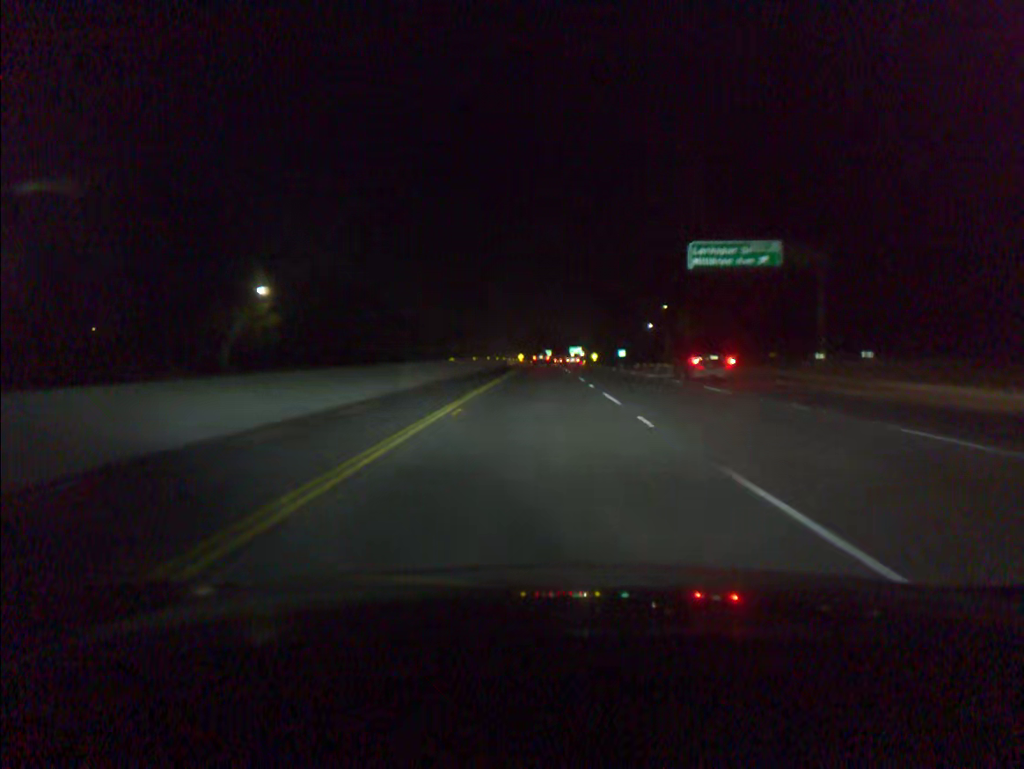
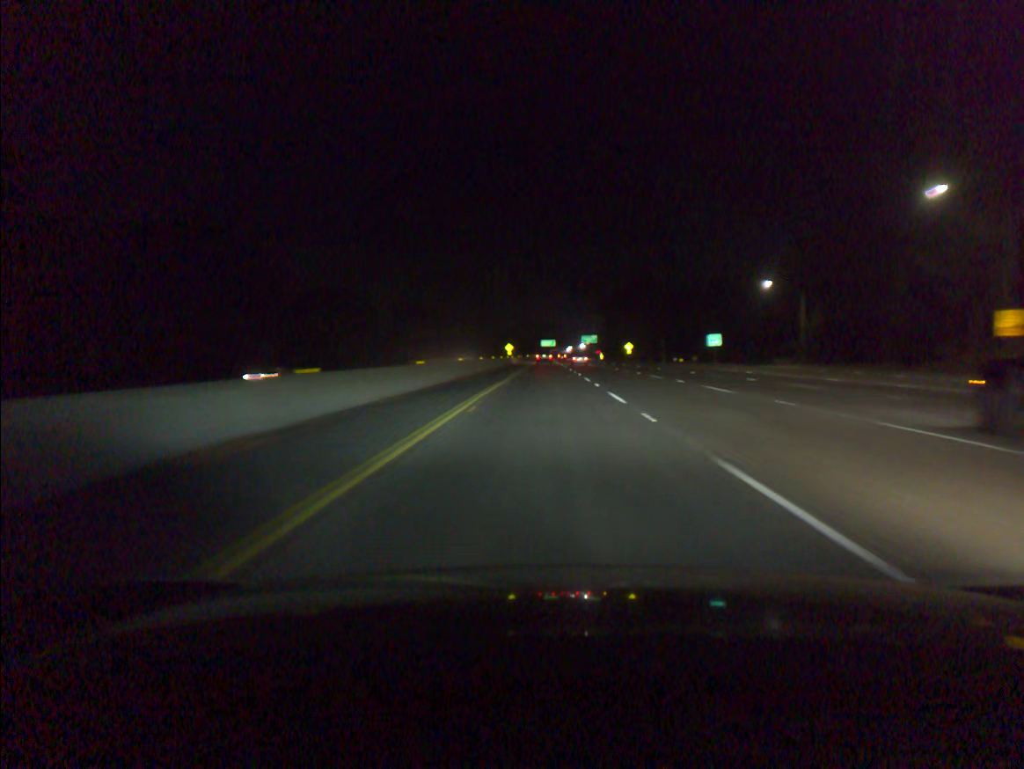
(-0.1, +101.2) m; 0°
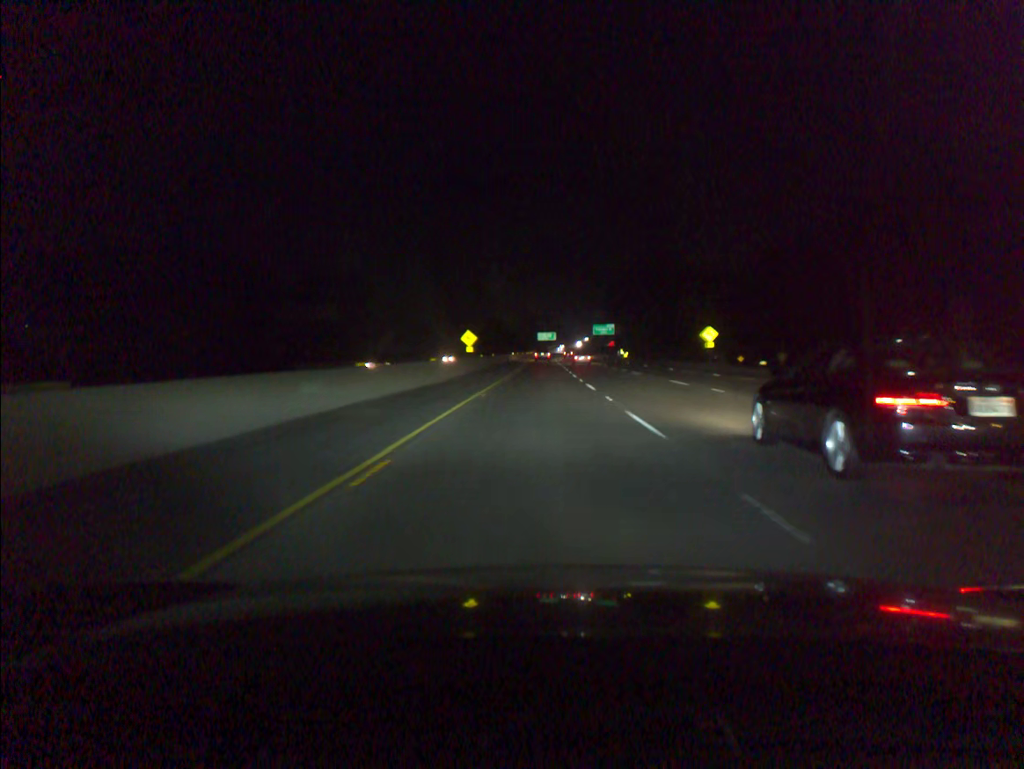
(+0.4, +81.4) m; 0°
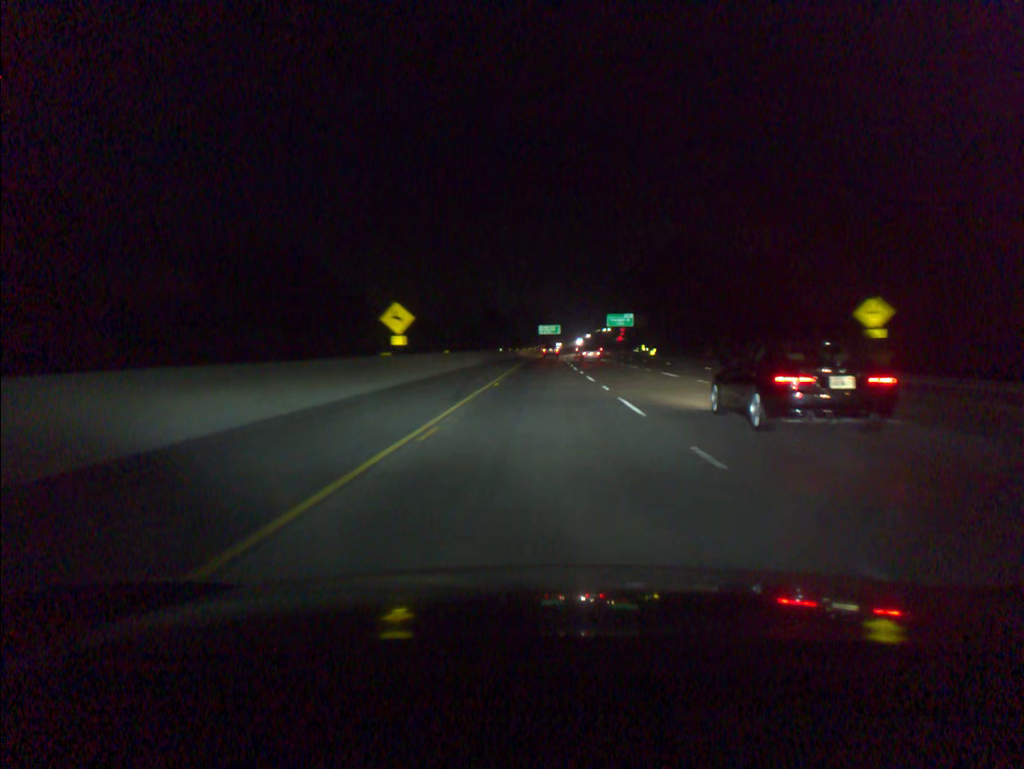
(-0.1, +40.6) m; 0°
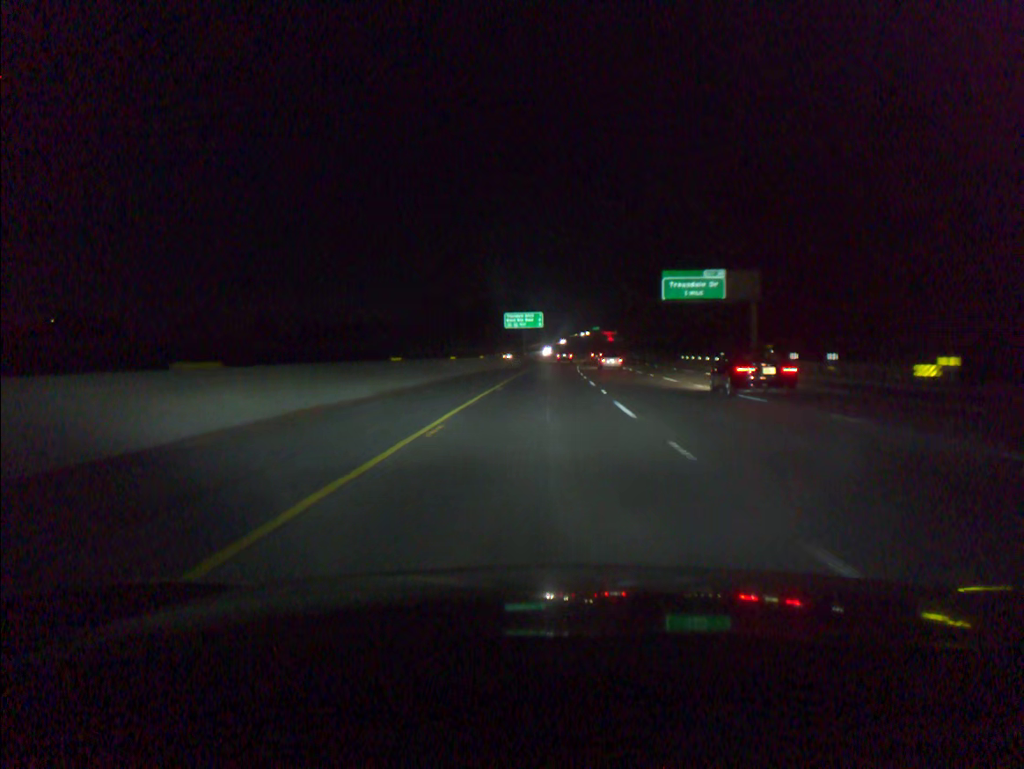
(+1.0, +101.0) m; +2°
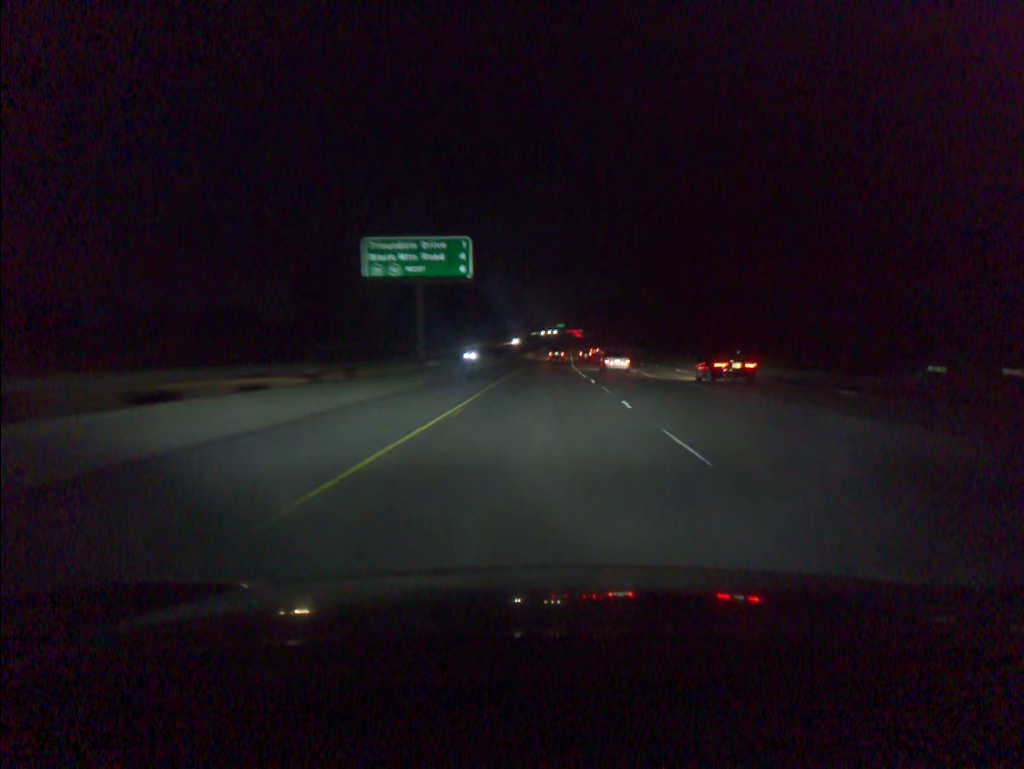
(+1.8, +80.4) m; +3°
